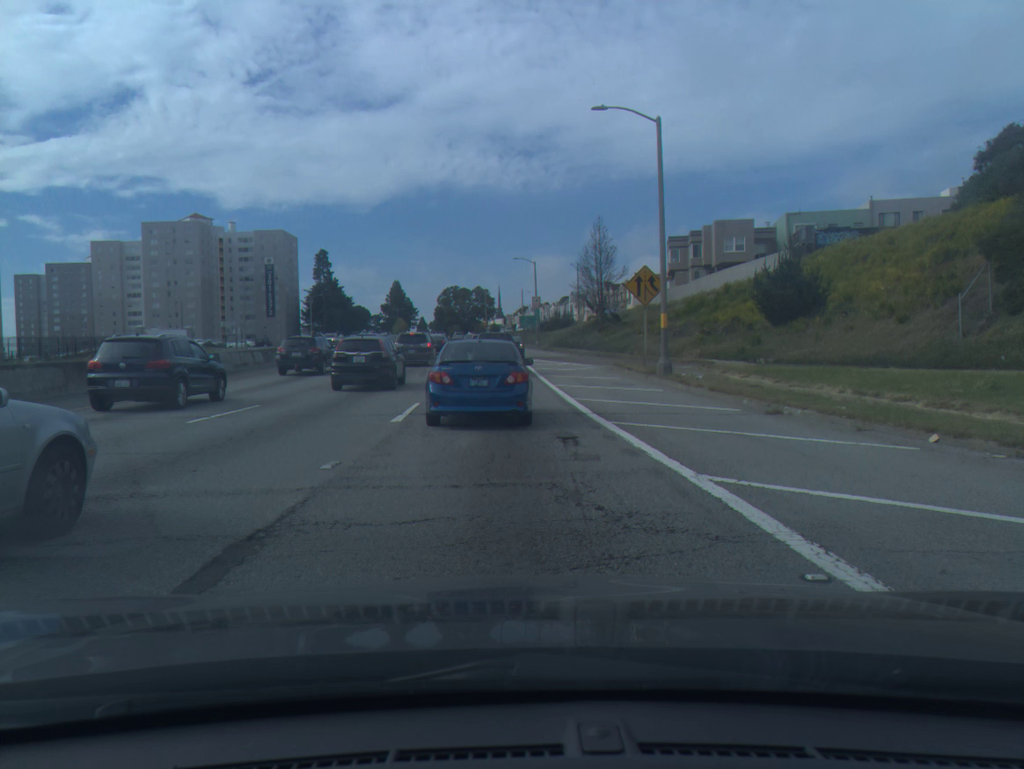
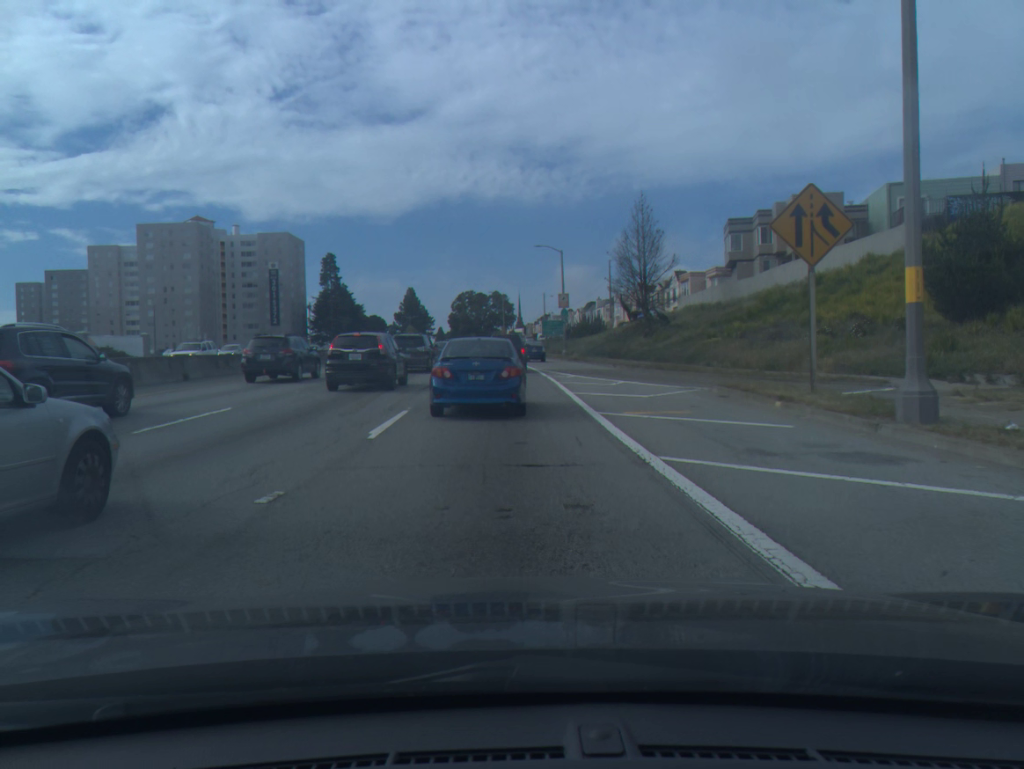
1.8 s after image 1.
(-0.2, +16.6) m; -2°
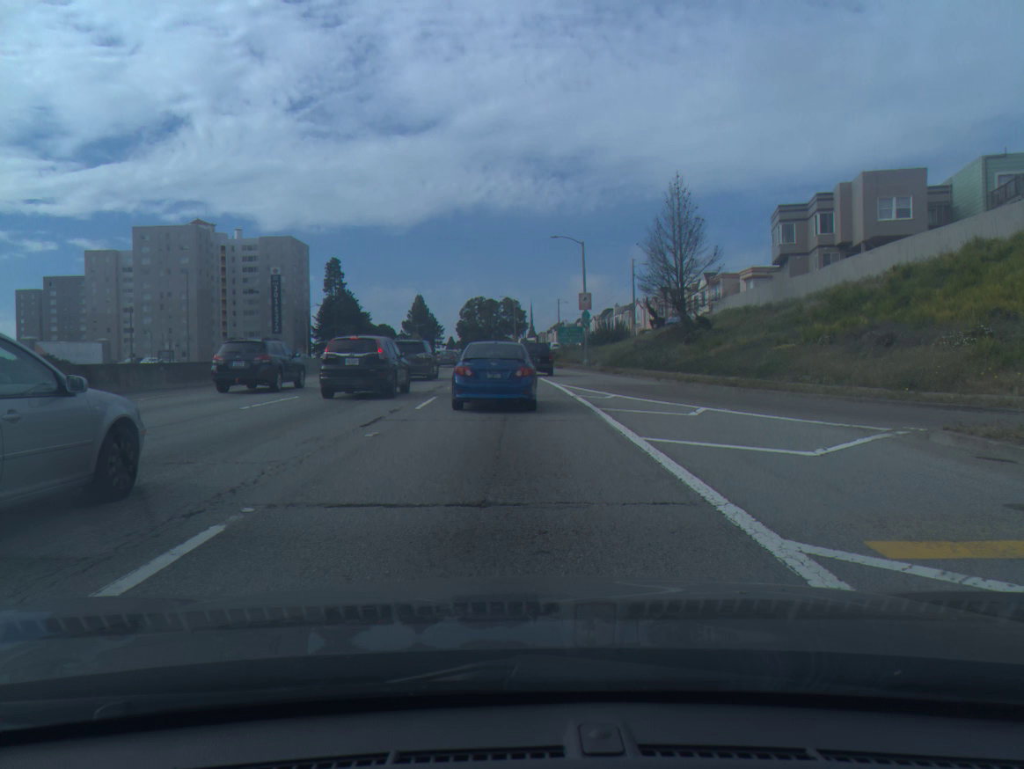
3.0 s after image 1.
(-0.1, +10.3) m; -1°
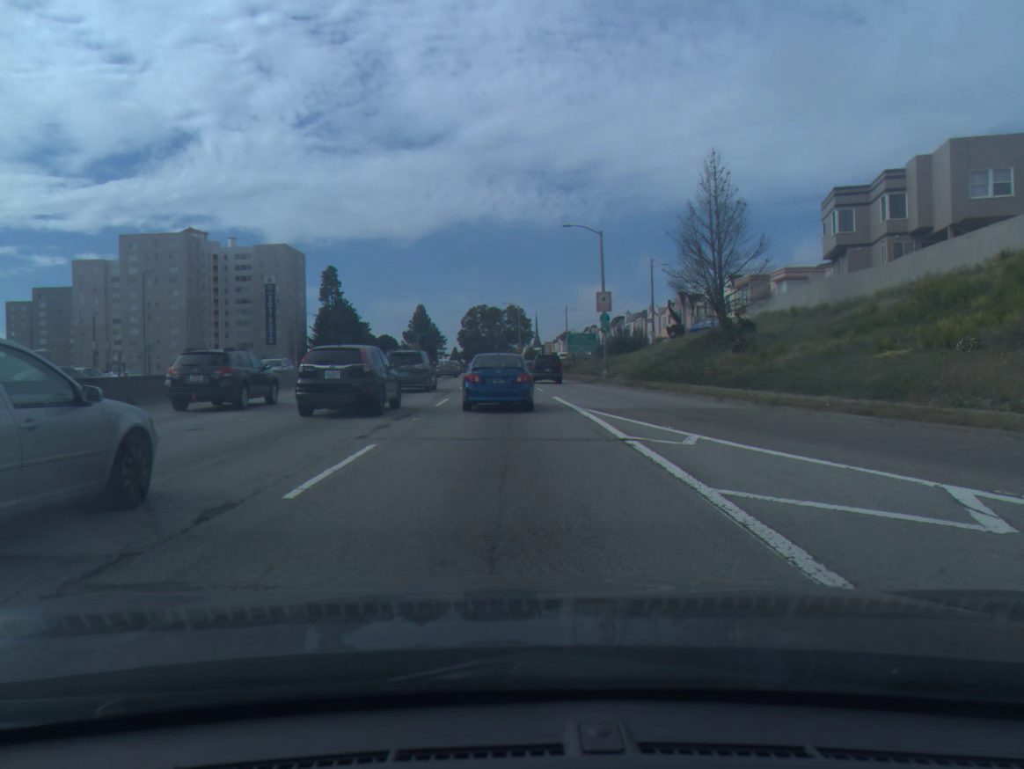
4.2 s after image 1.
(-0.1, +9.6) m; 0°
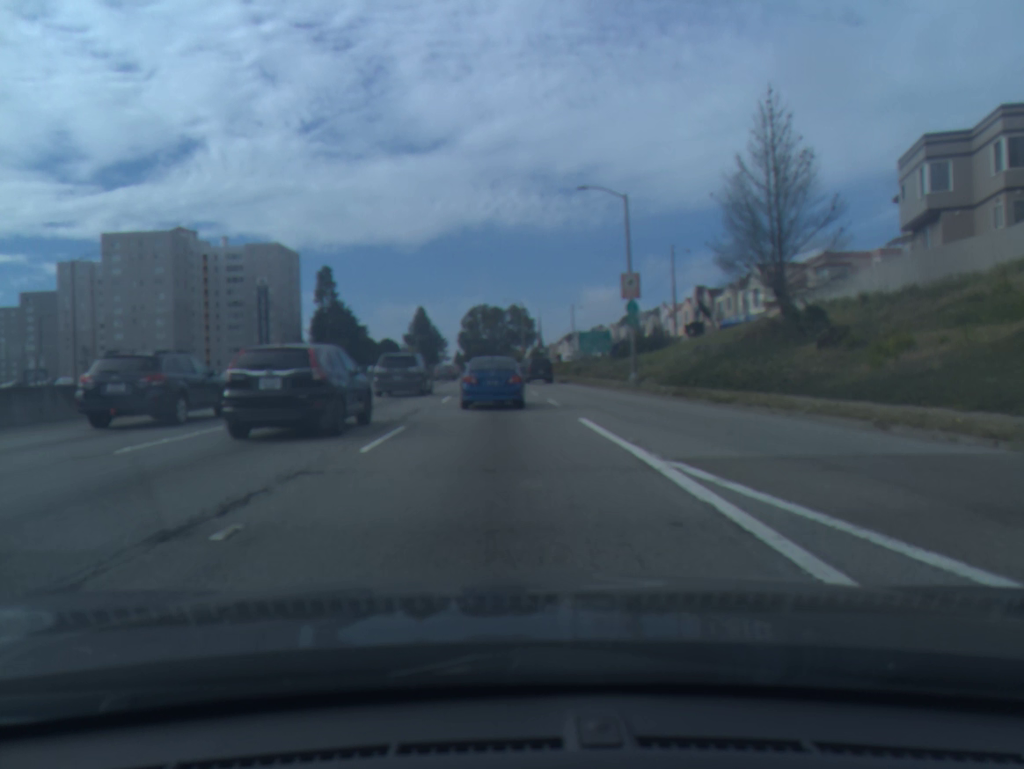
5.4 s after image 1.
(-0.1, +10.7) m; 0°
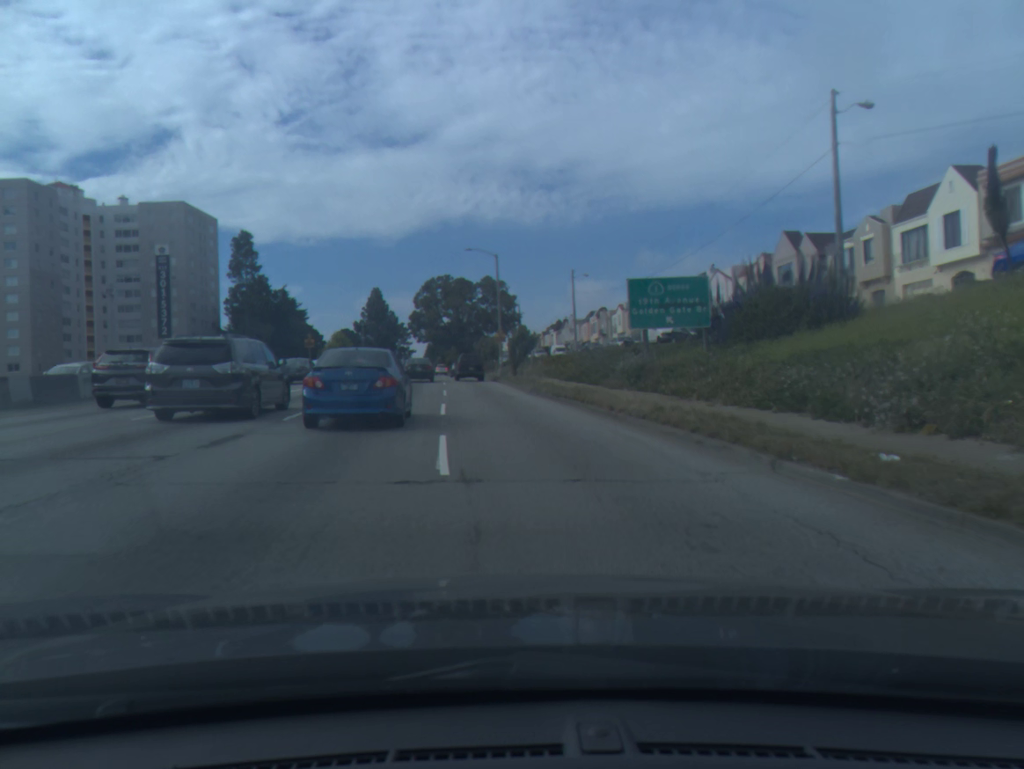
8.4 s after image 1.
(+0.3, +38.4) m; +2°
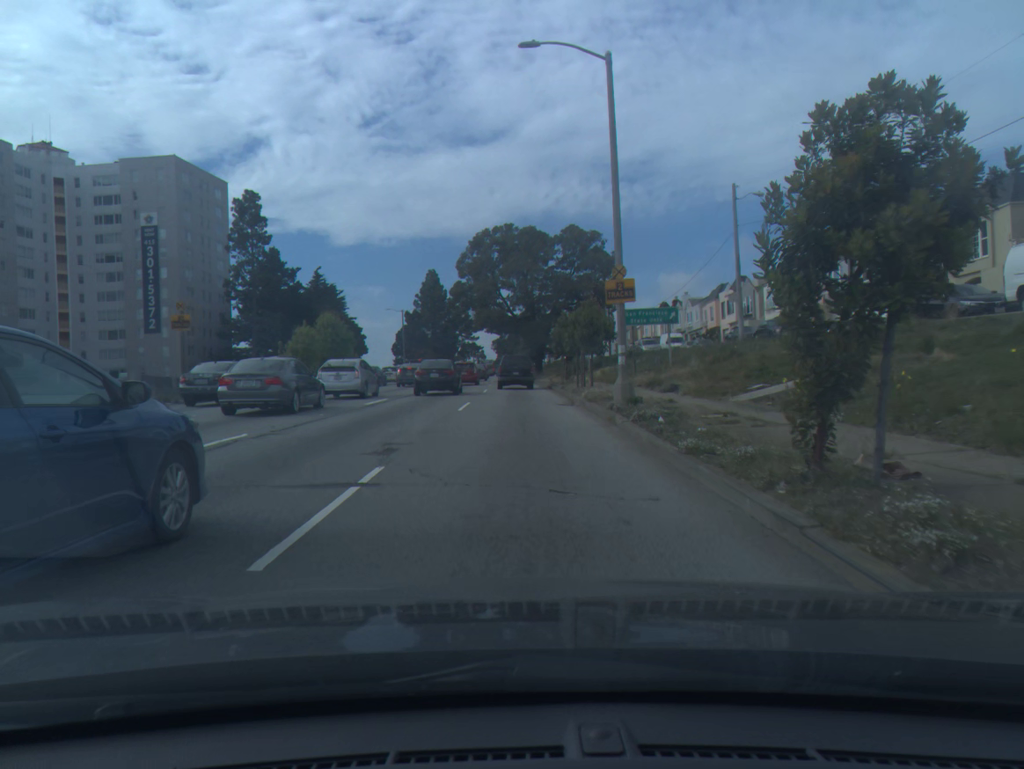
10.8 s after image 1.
(-1.9, +37.0) m; -6°
